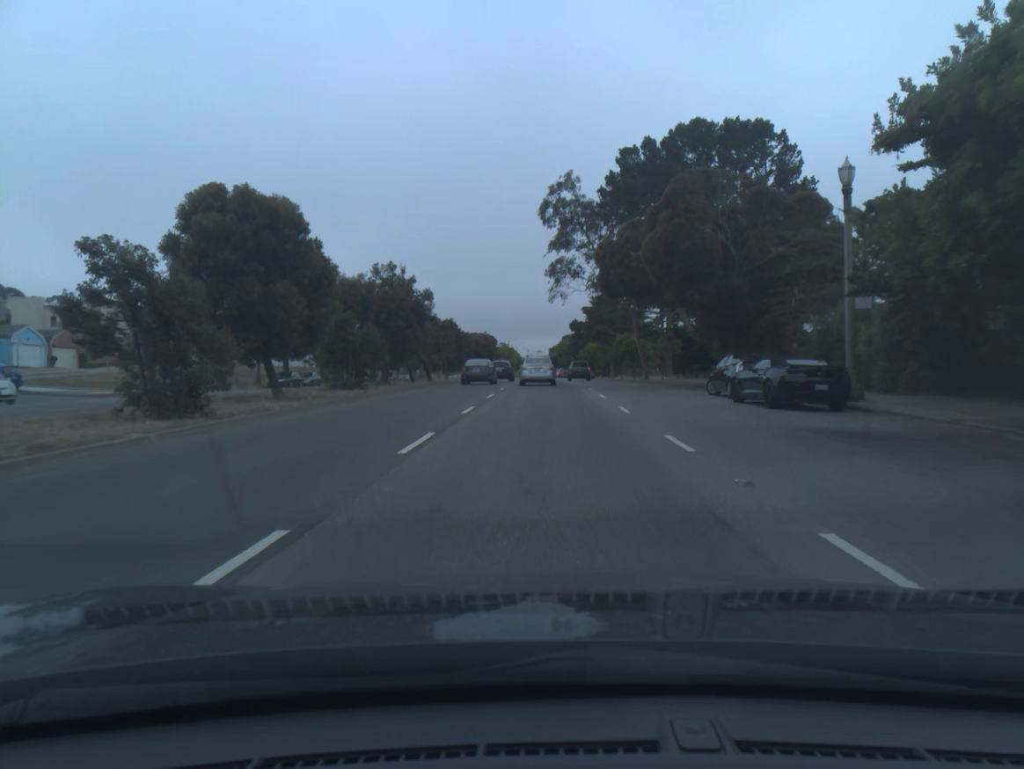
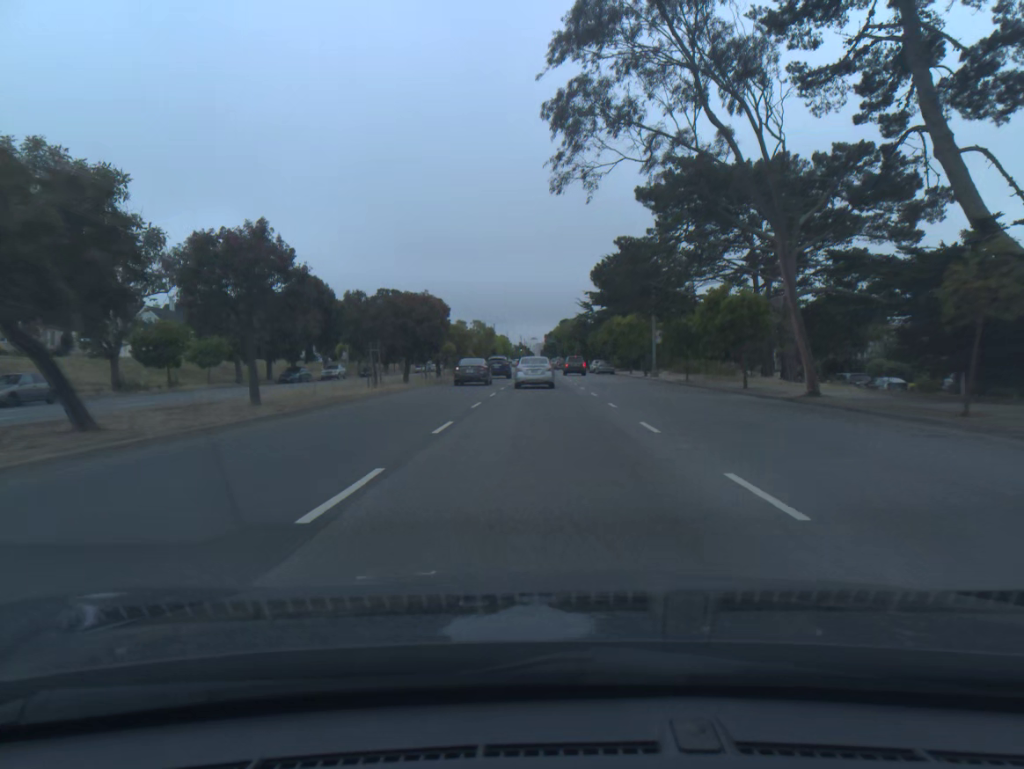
(+0.1, +40.2) m; +1°
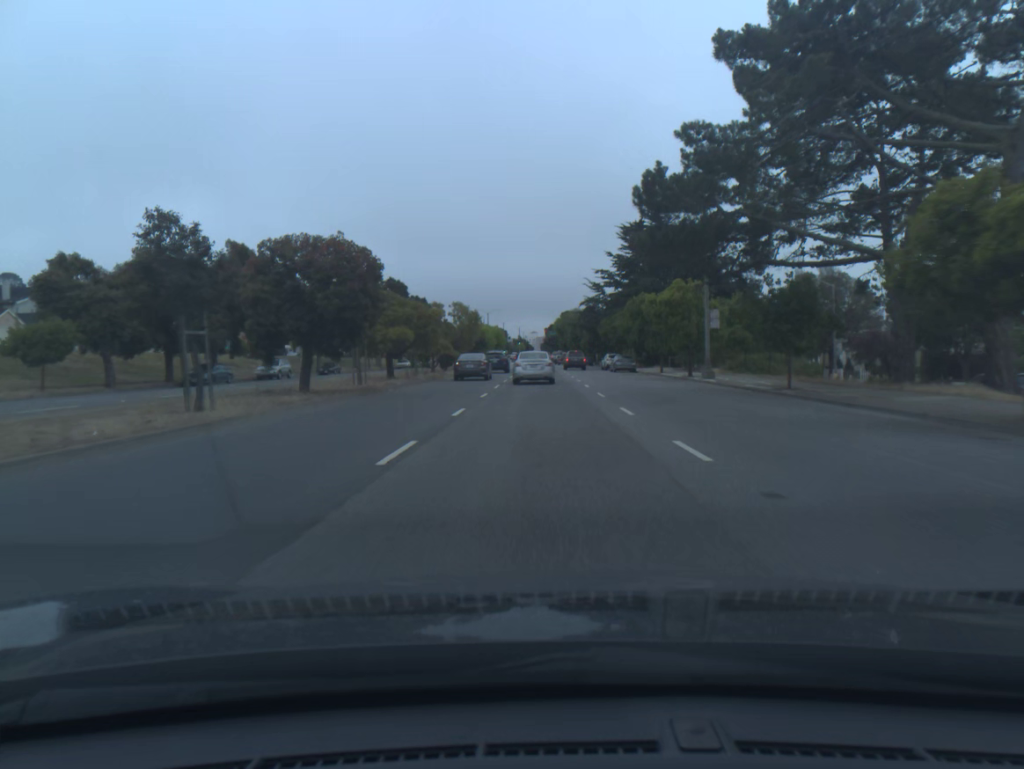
(0.0, +18.8) m; 0°
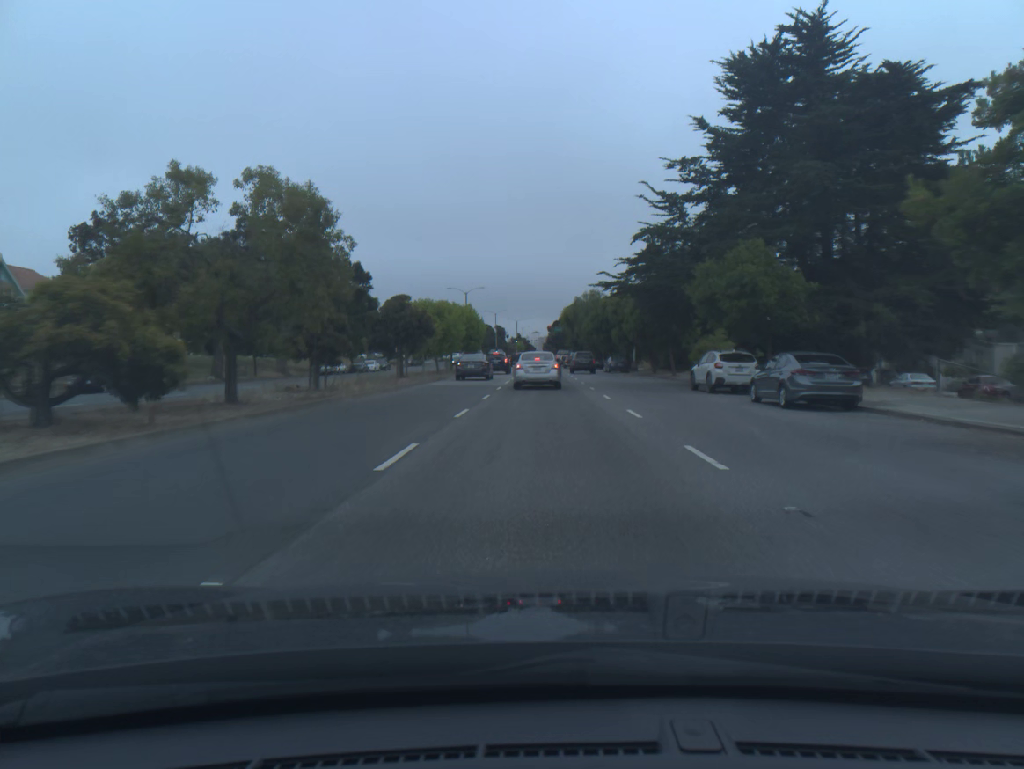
(-0.2, +44.0) m; 0°
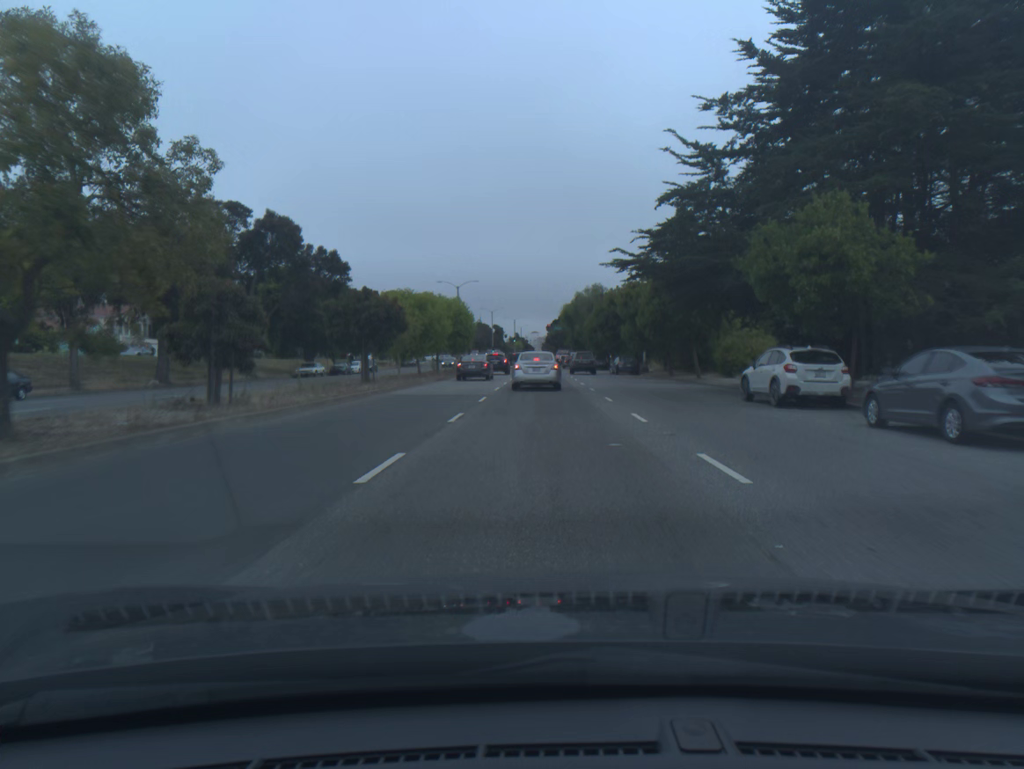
(0.0, +8.3) m; 0°
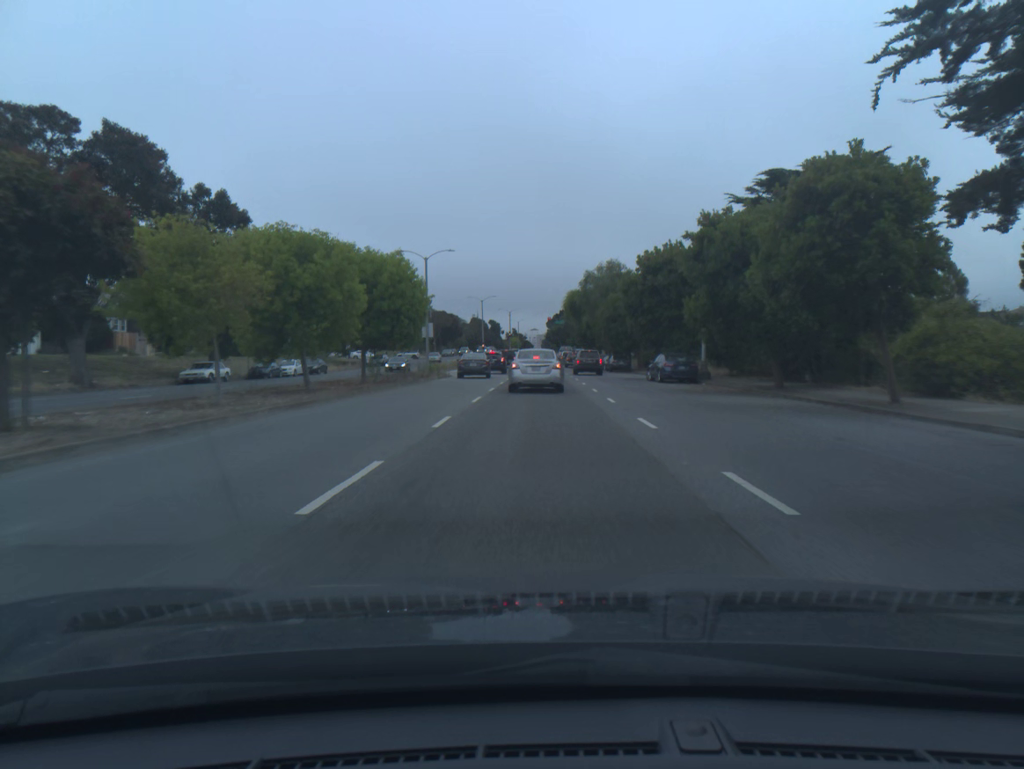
(0.0, +23.4) m; 0°
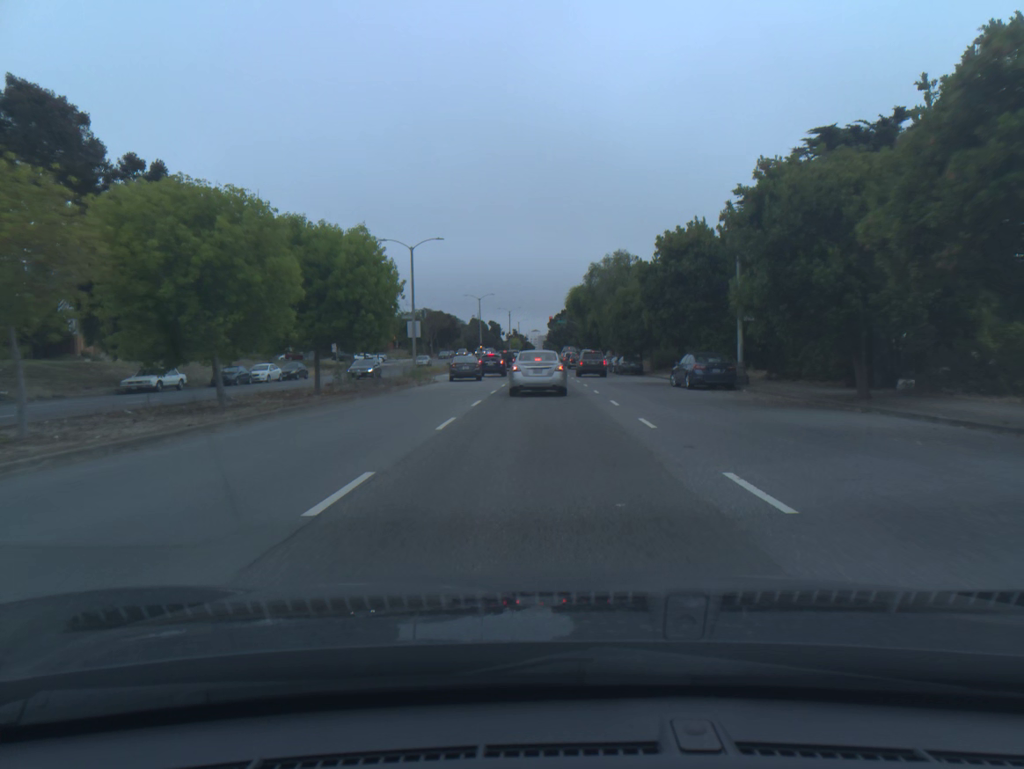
(0.0, +7.2) m; 0°
